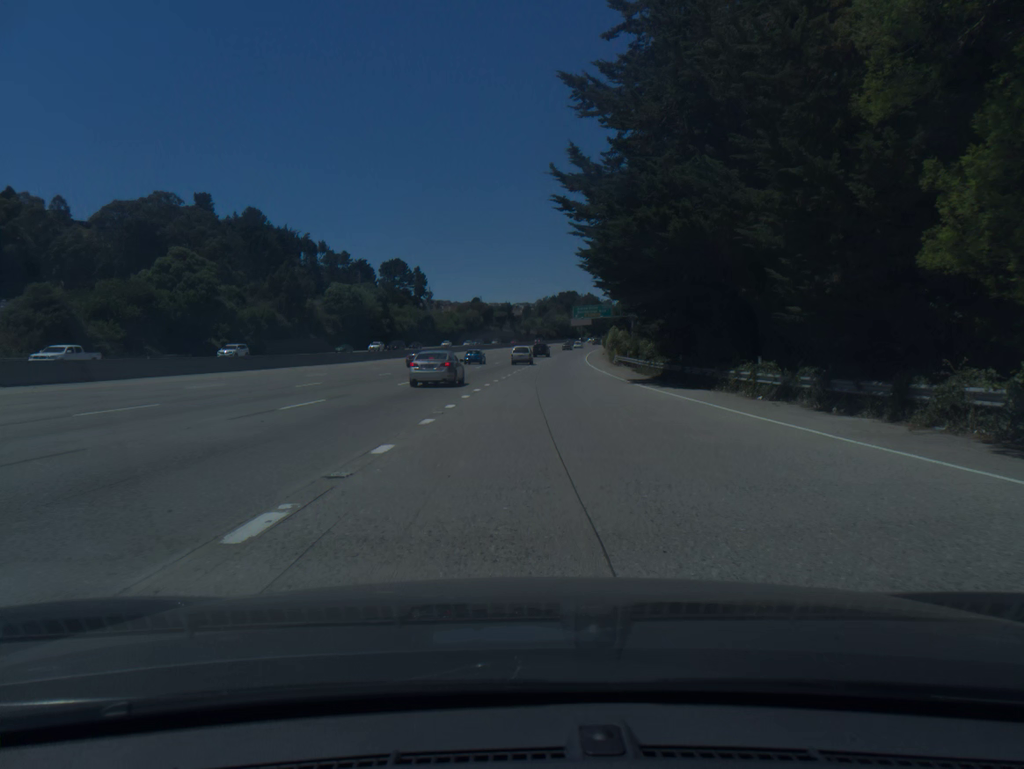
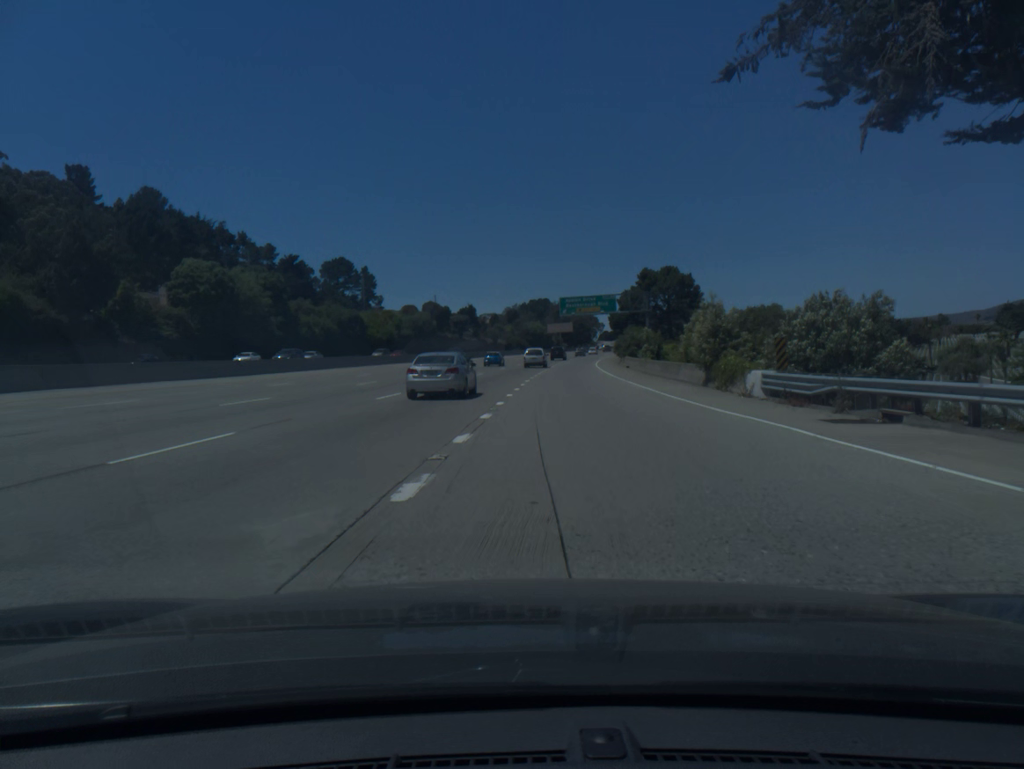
(+1.0, +52.7) m; +2°
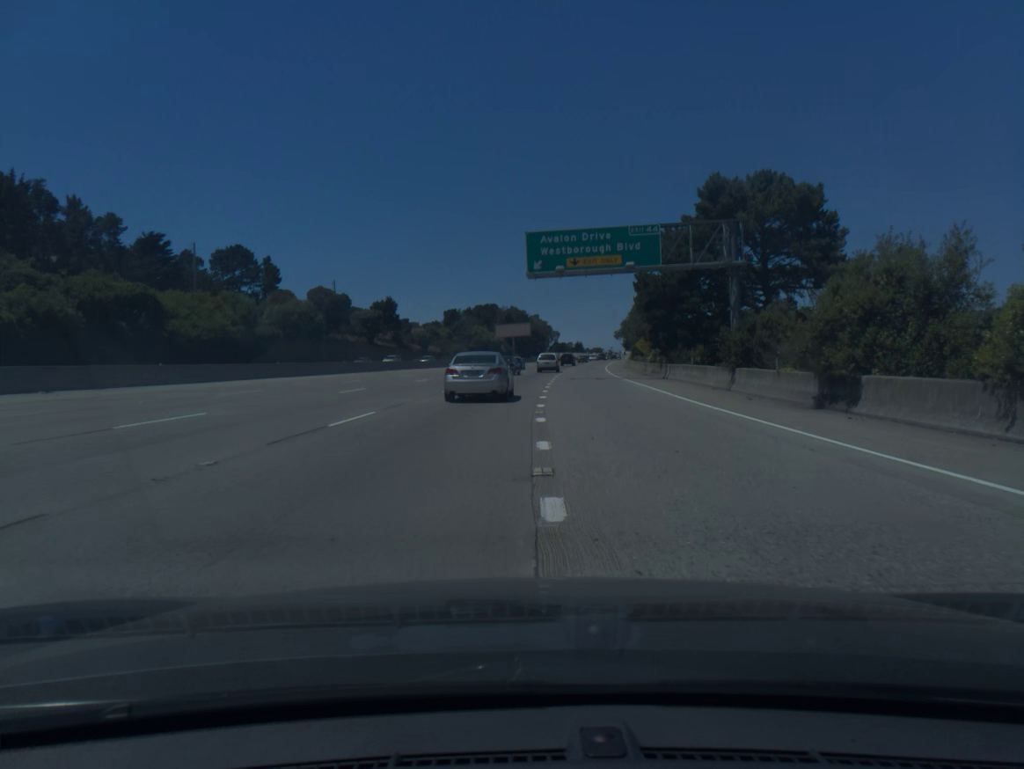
(+2.3, +65.5) m; +4°
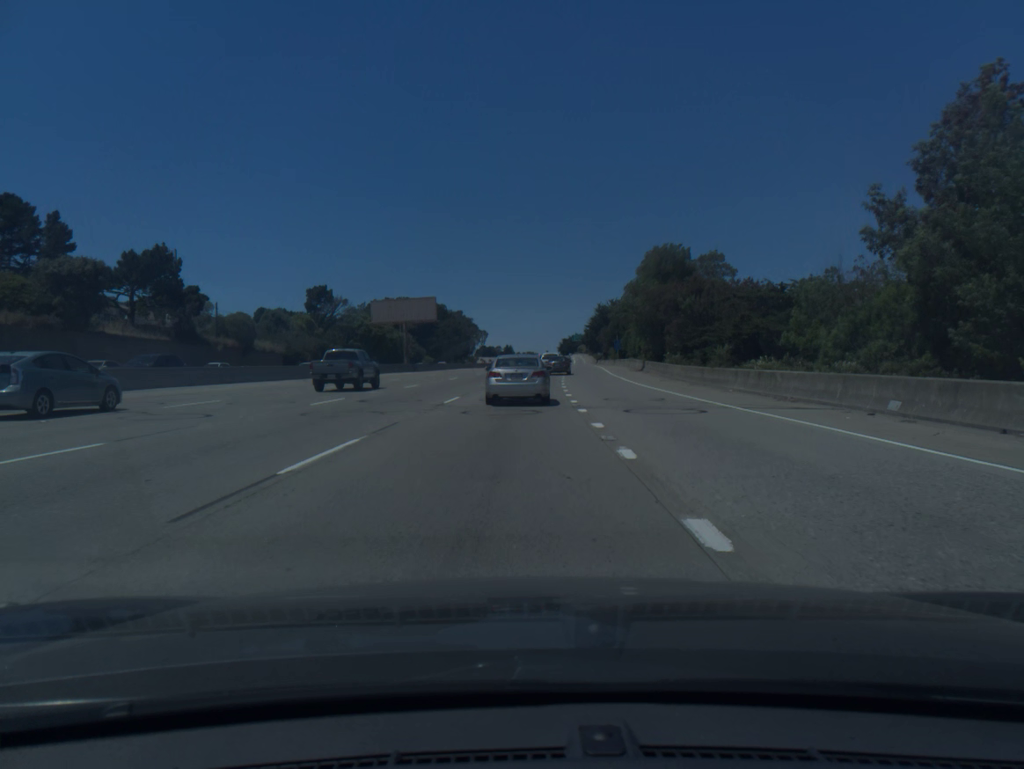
(+3.3, +78.1) m; +5°
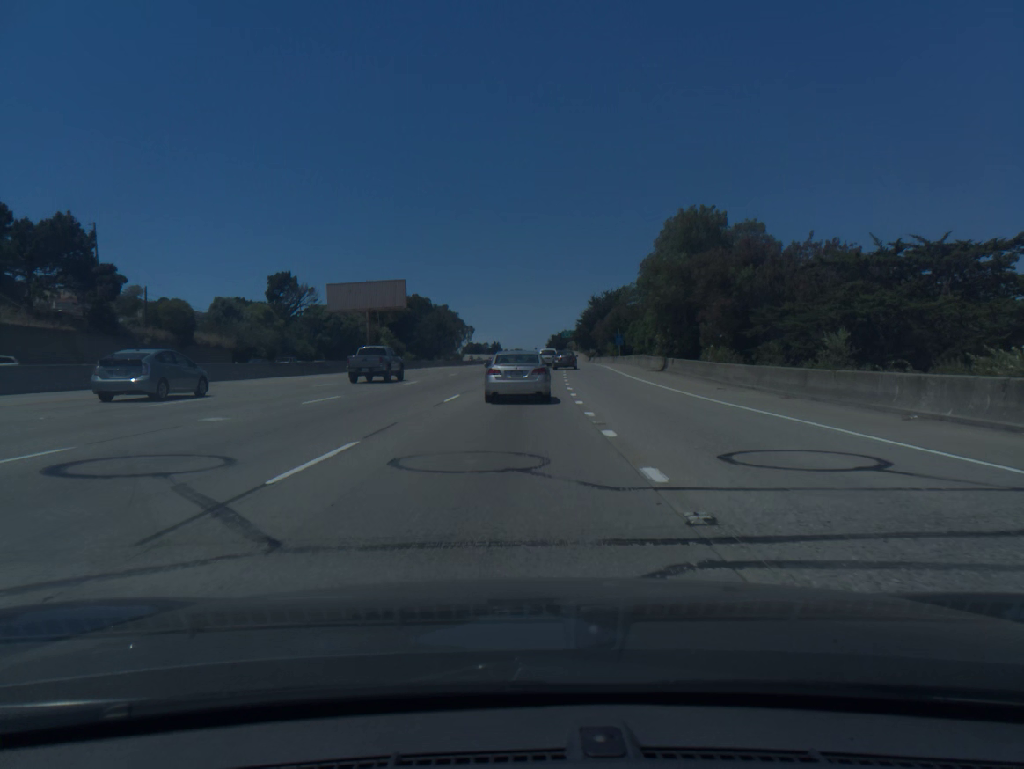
(+0.1, +15.5) m; +1°
